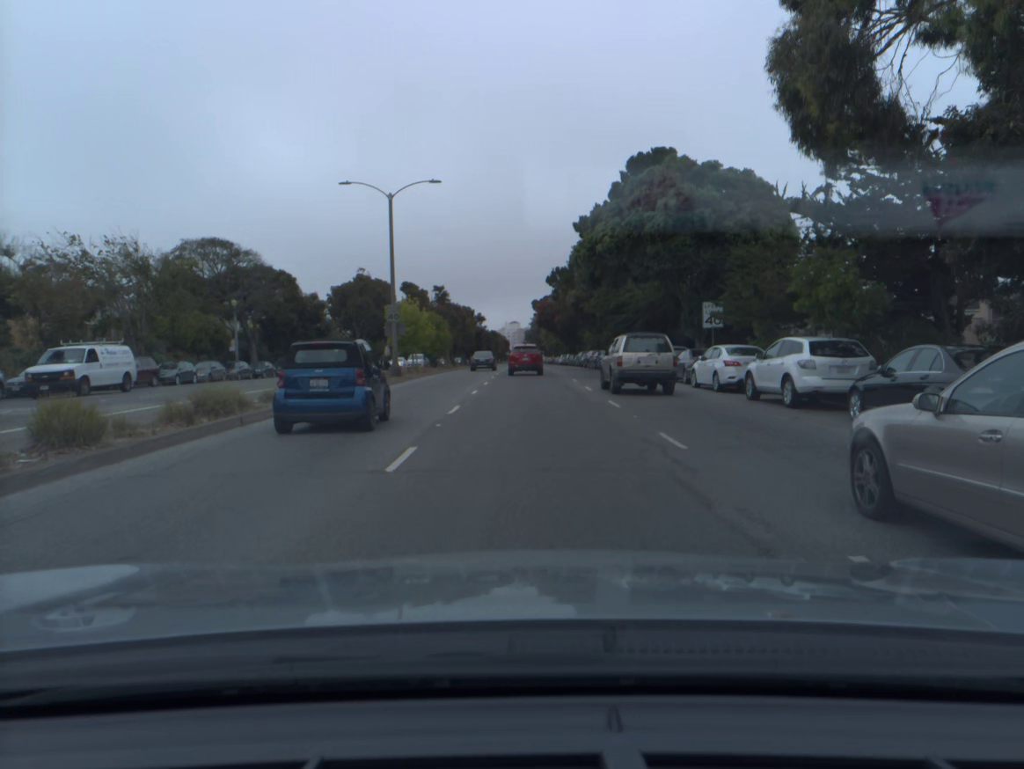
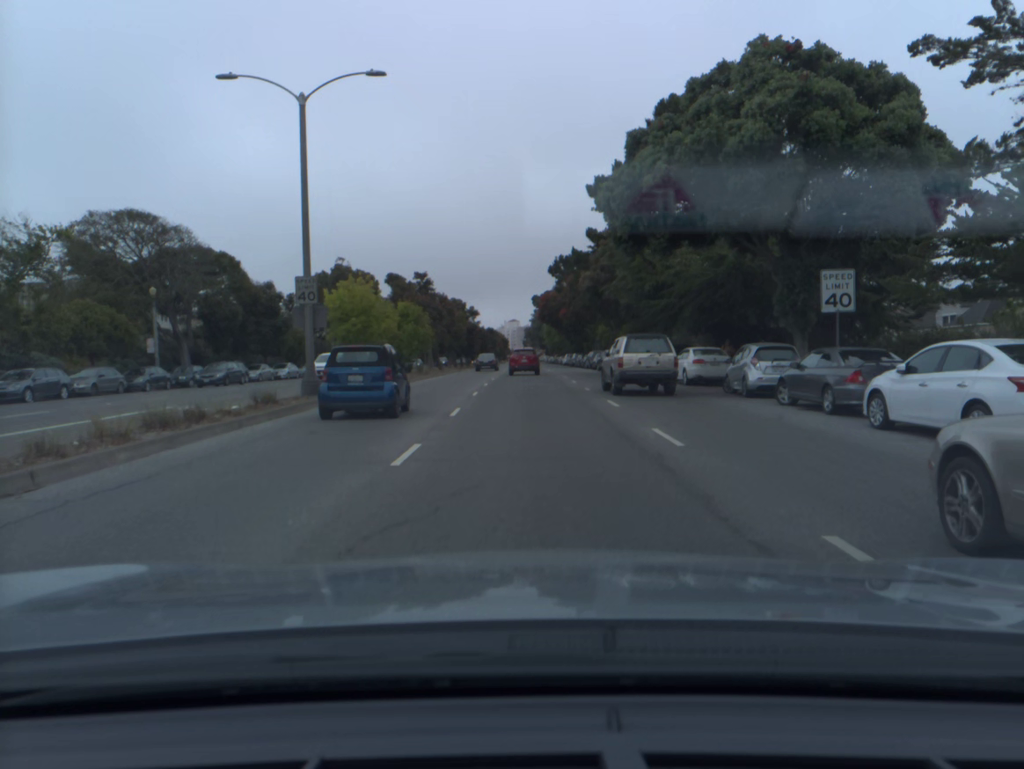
(0.0, +14.2) m; 0°
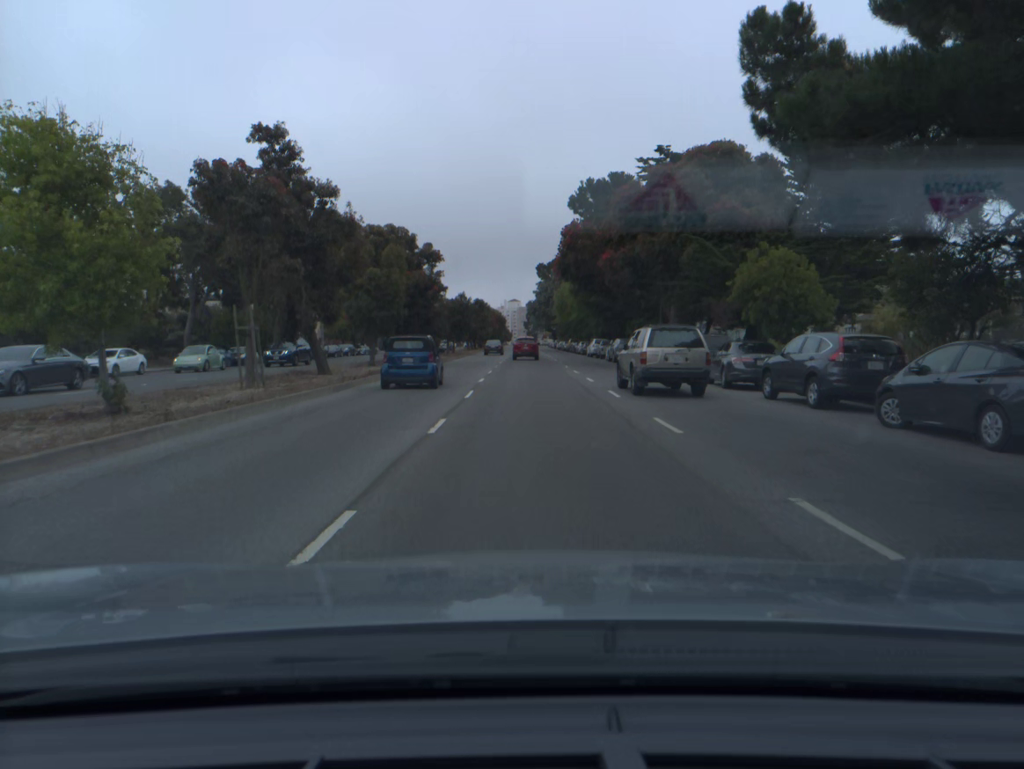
(-0.3, +41.7) m; 0°
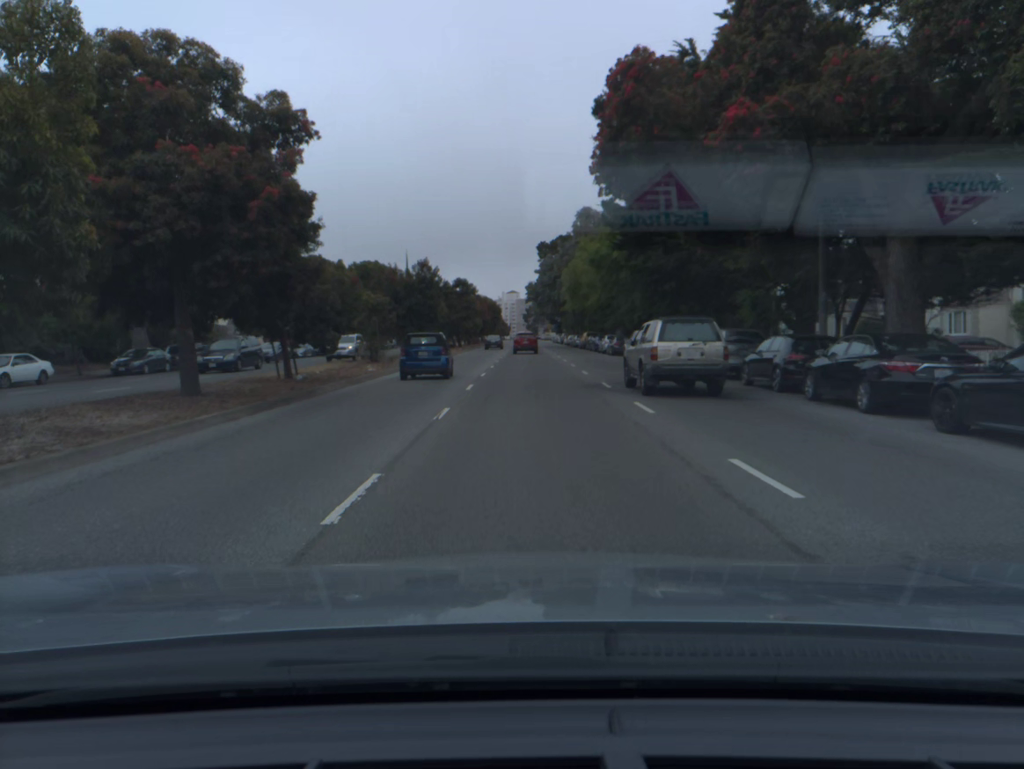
(+0.1, +27.0) m; 0°
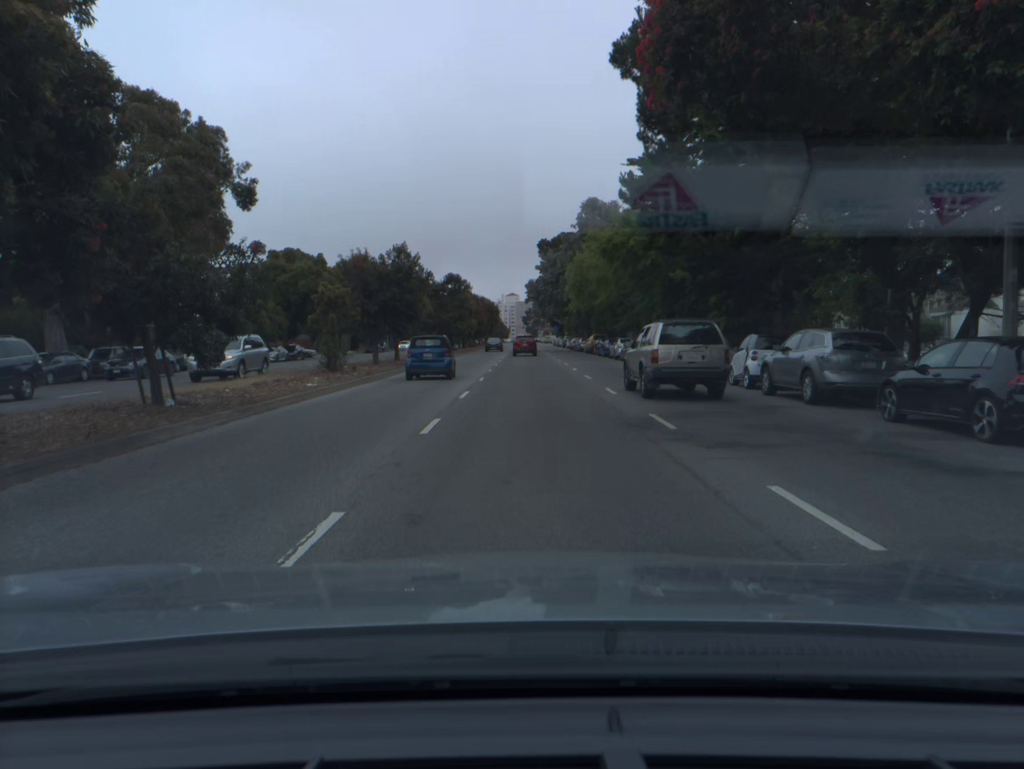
(0.0, +9.0) m; 0°
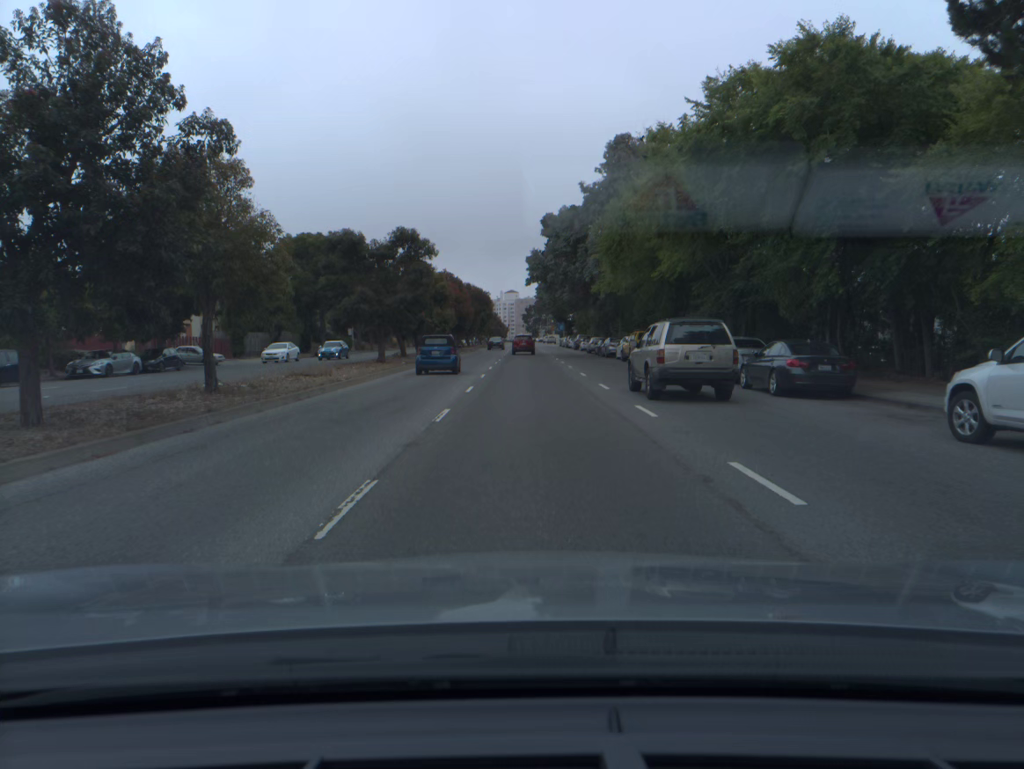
(0.0, +27.4) m; 0°
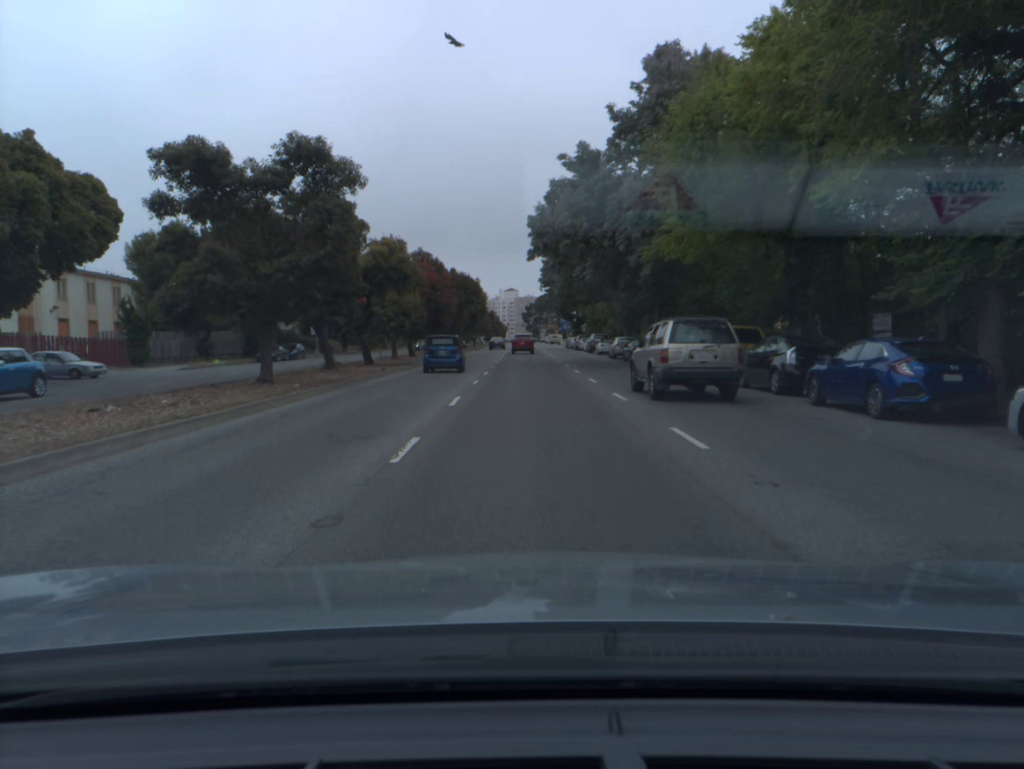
(0.0, +18.6) m; 0°
